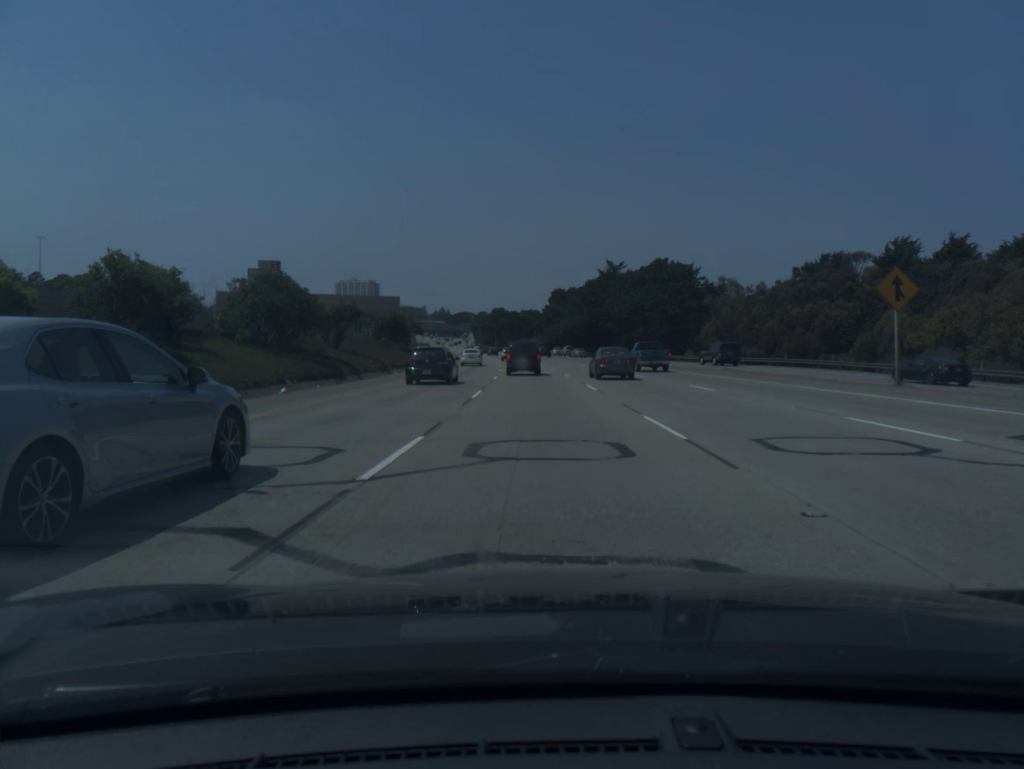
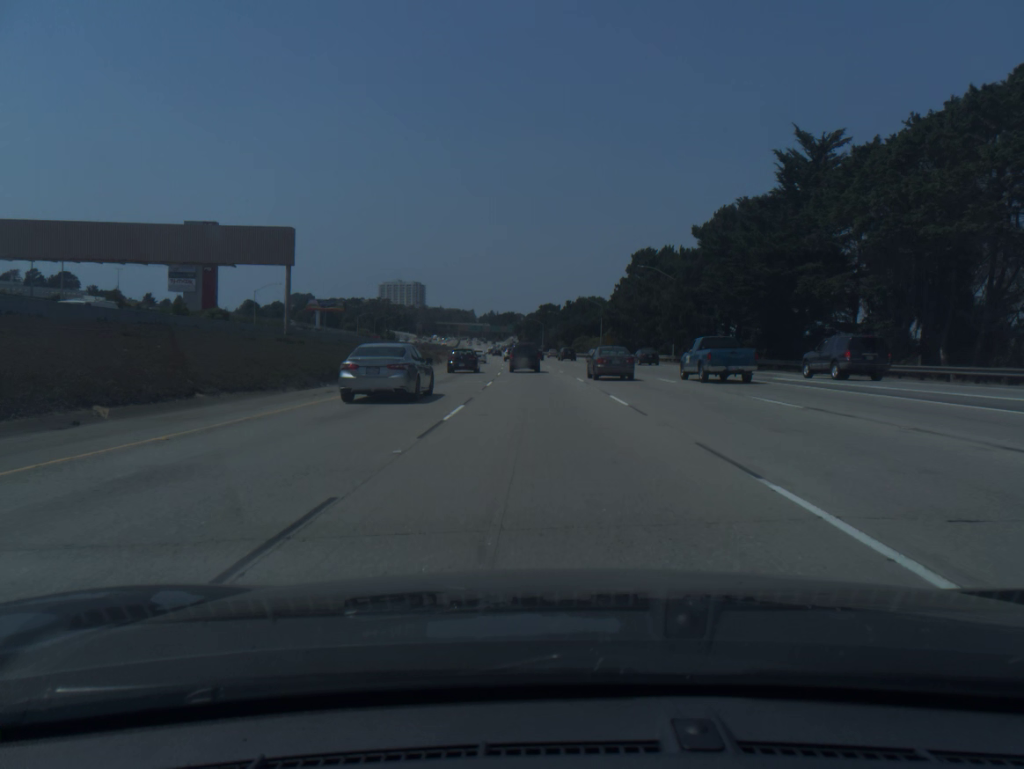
(-2.6, +81.0) m; -4°
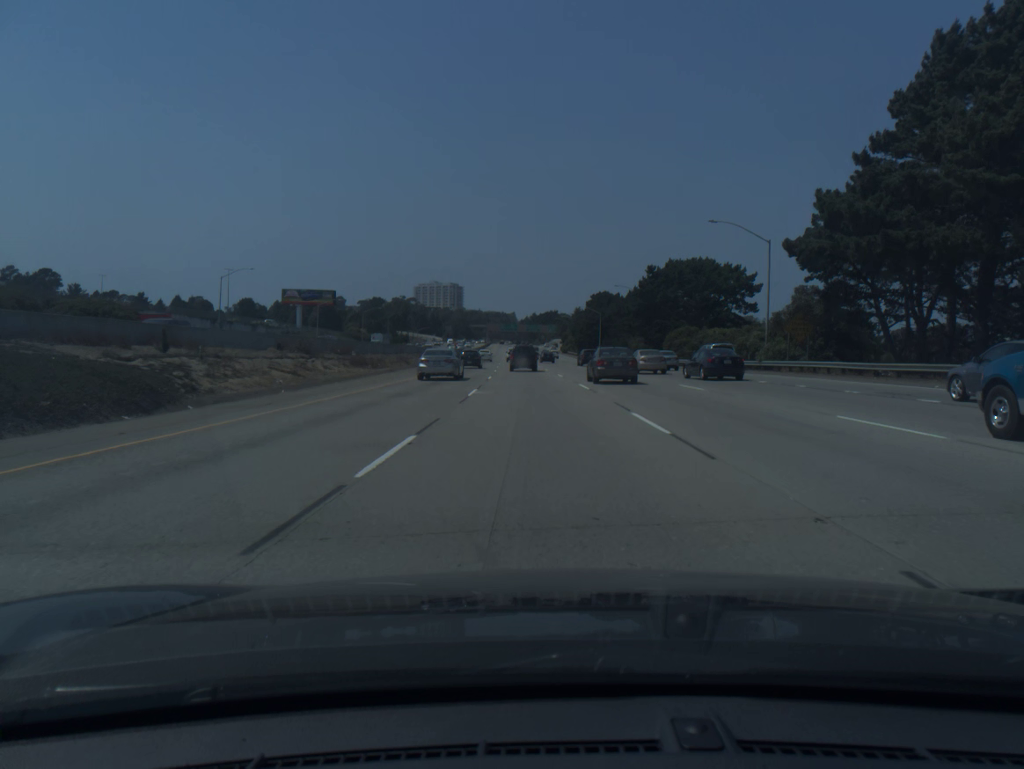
(-2.3, +78.9) m; -3°
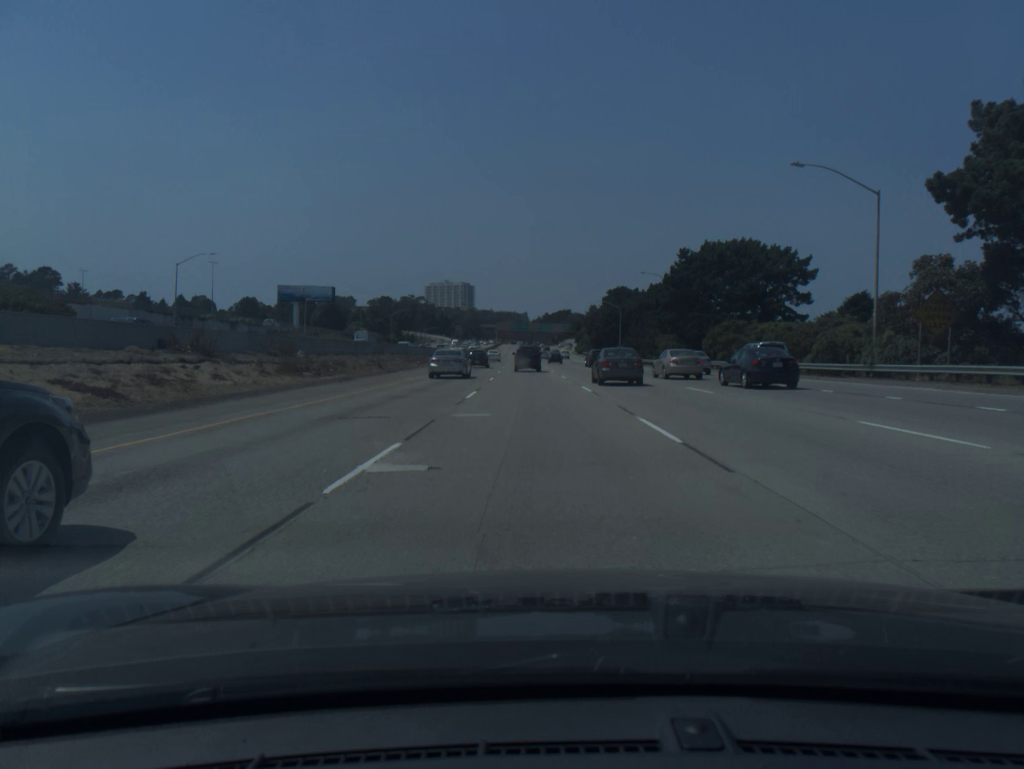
(-0.1, +15.7) m; -1°
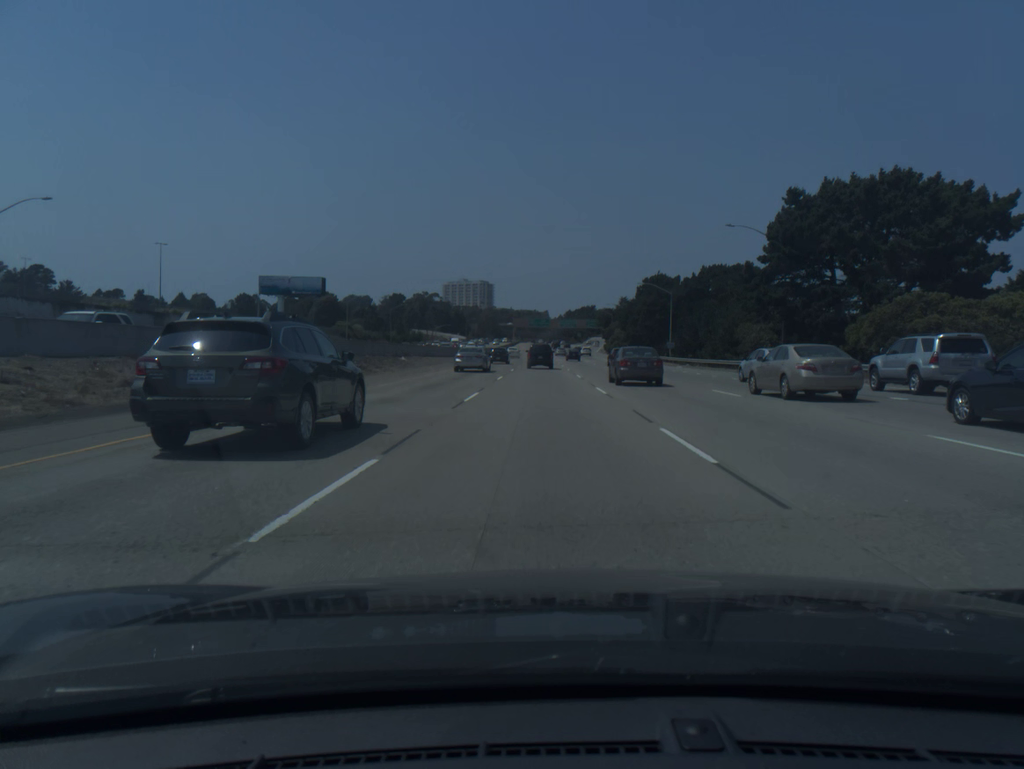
(-0.5, +31.4) m; -2°
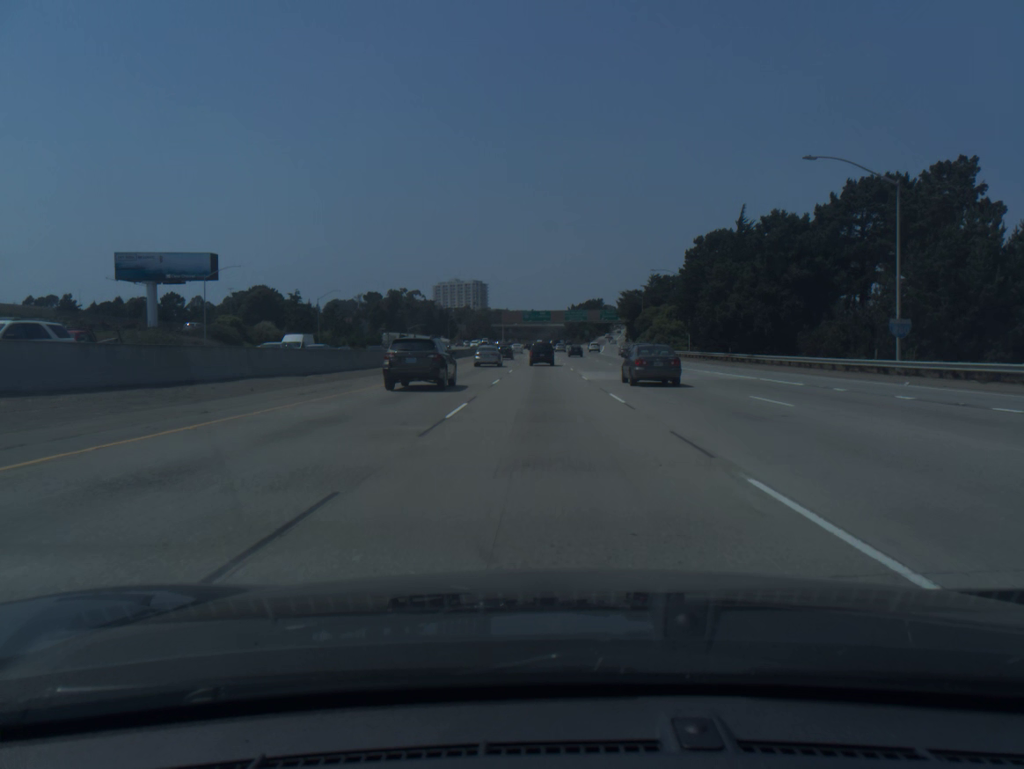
(-0.2, +63.1) m; 0°
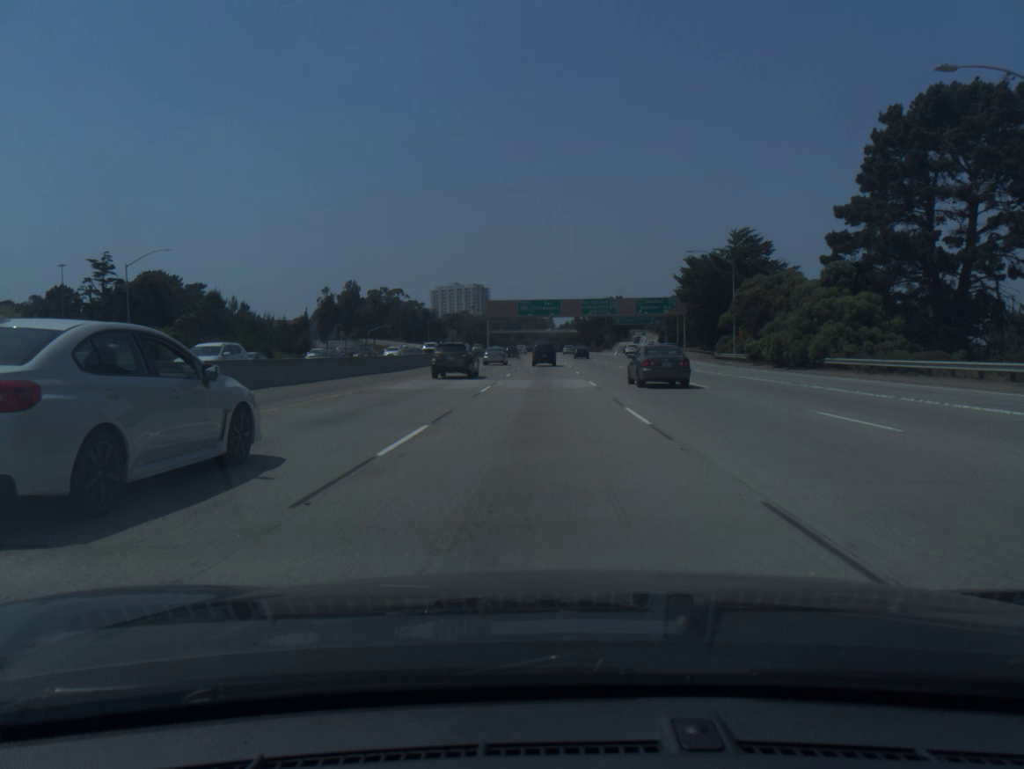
(0.0, +63.7) m; 0°
